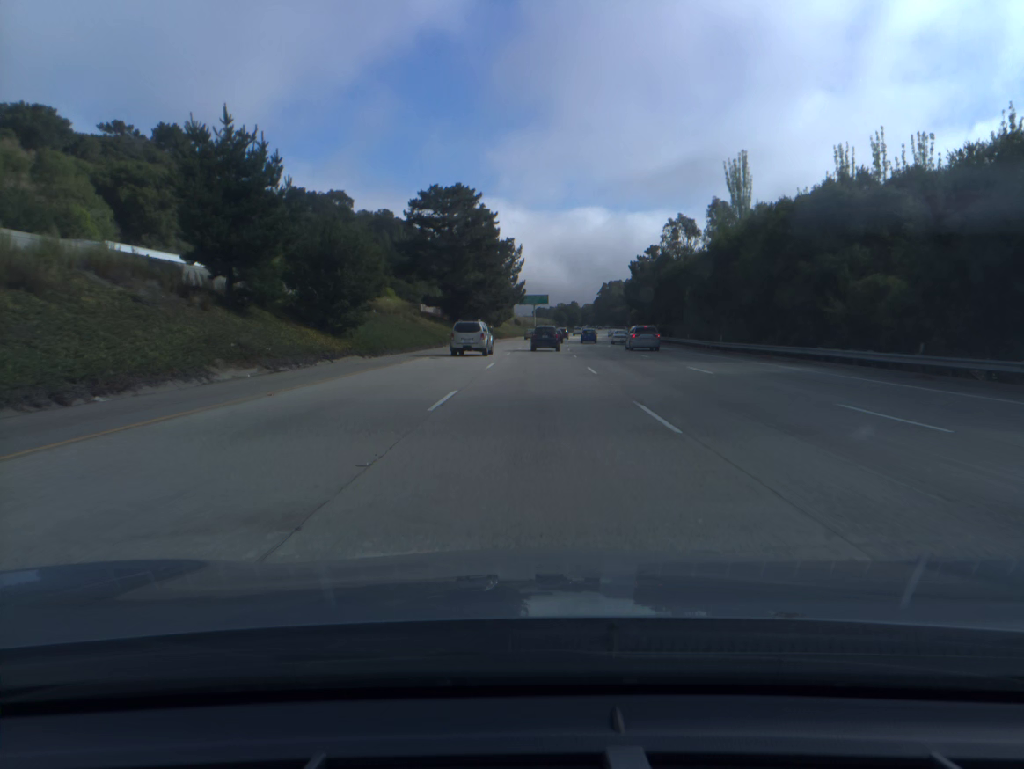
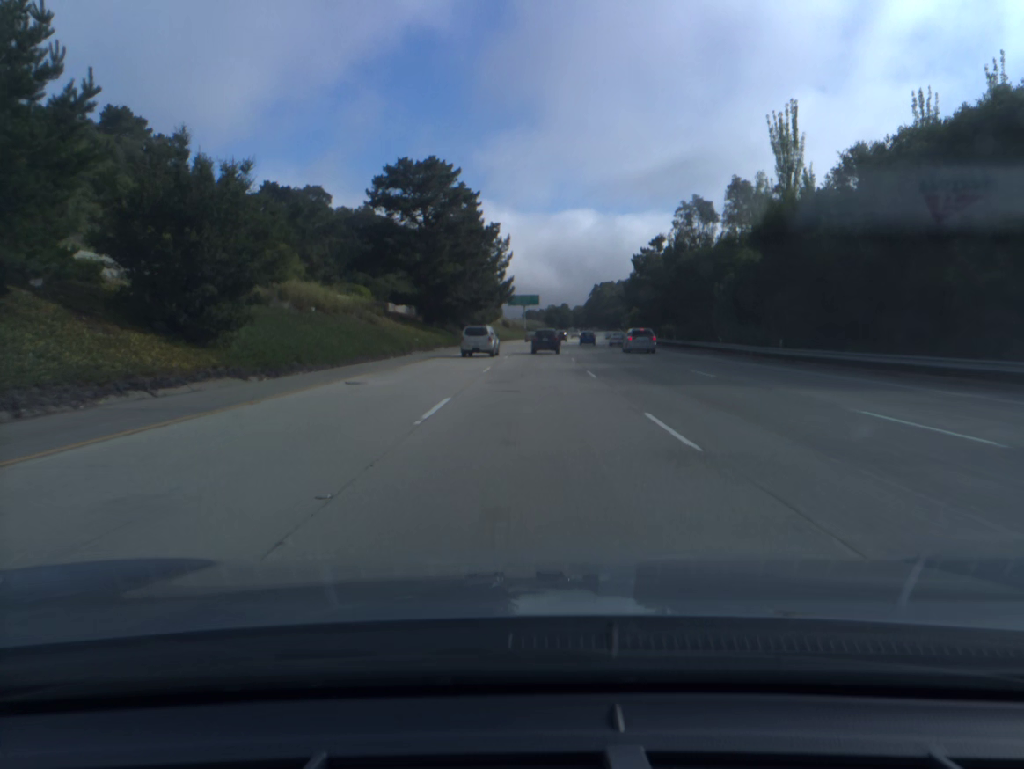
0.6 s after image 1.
(+0.1, +15.7) m; +1°
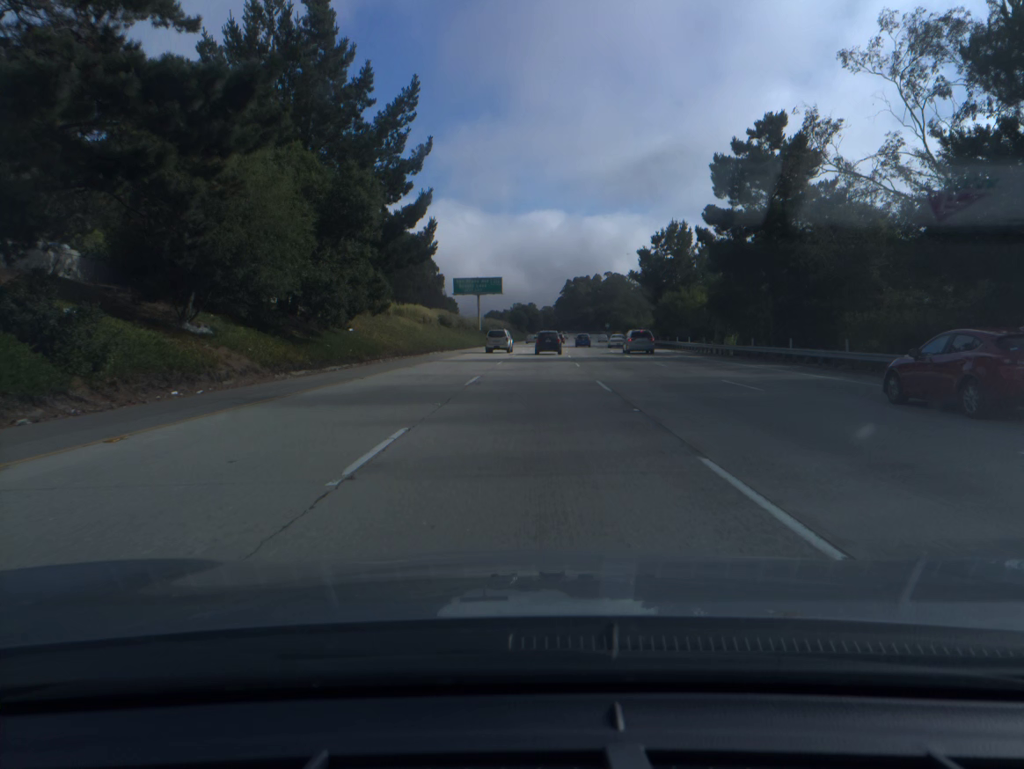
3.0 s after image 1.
(+1.4, +63.0) m; +3°
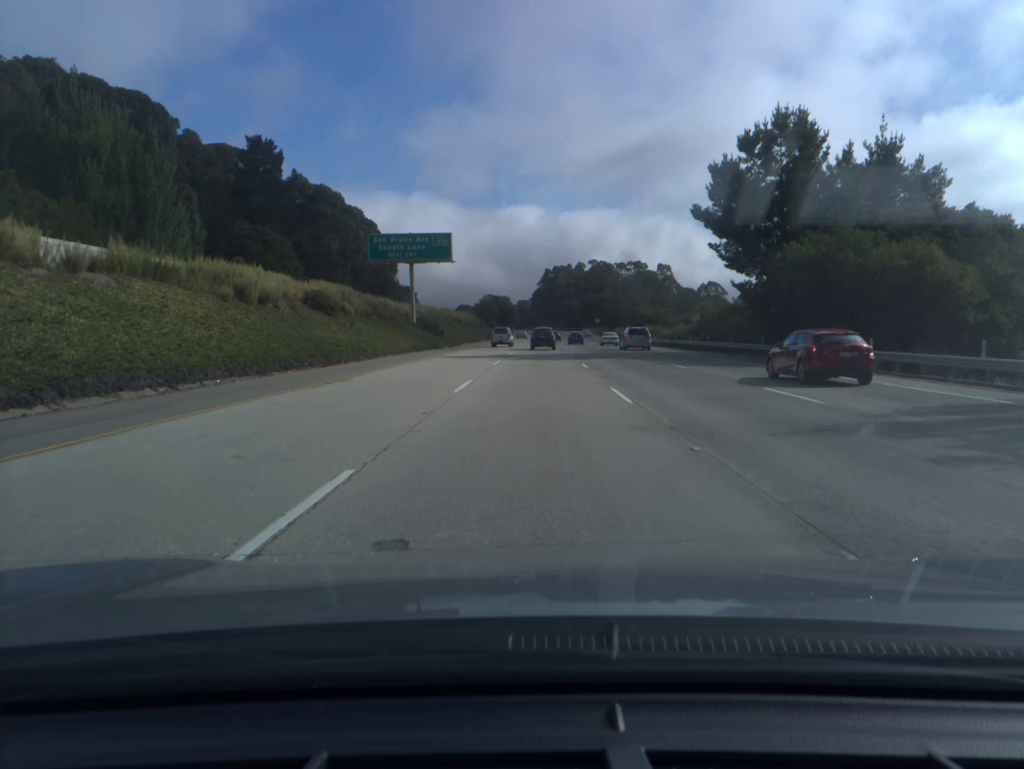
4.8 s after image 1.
(+0.8, +48.0) m; +2°
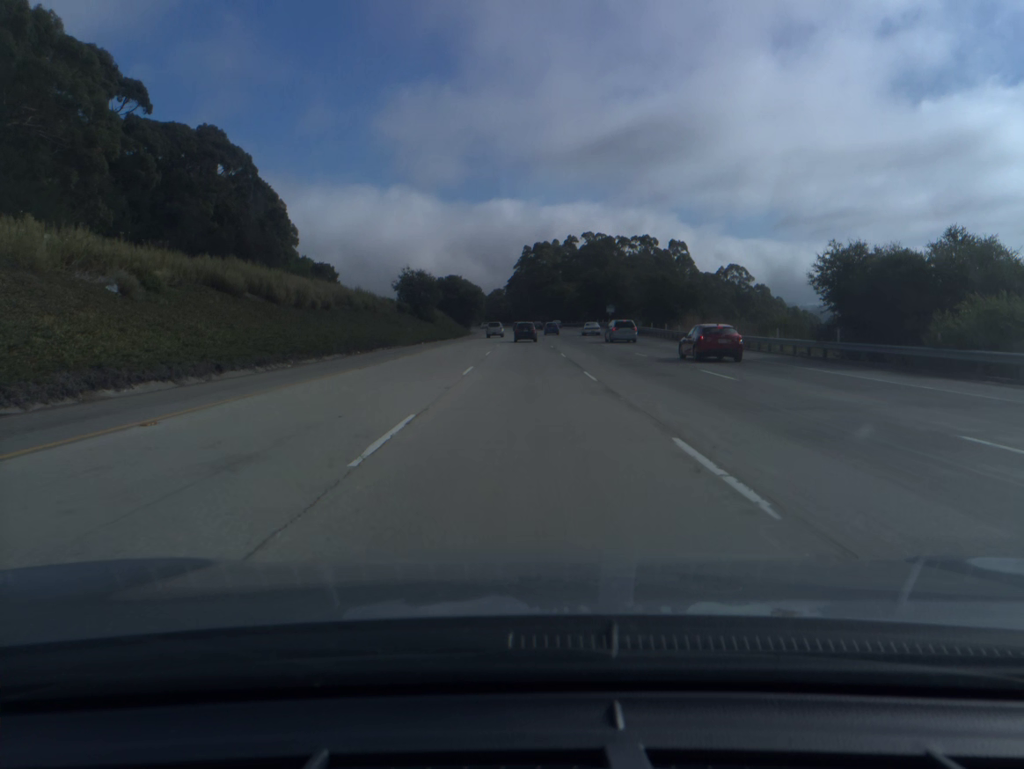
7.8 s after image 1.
(+1.8, +82.2) m; +2°
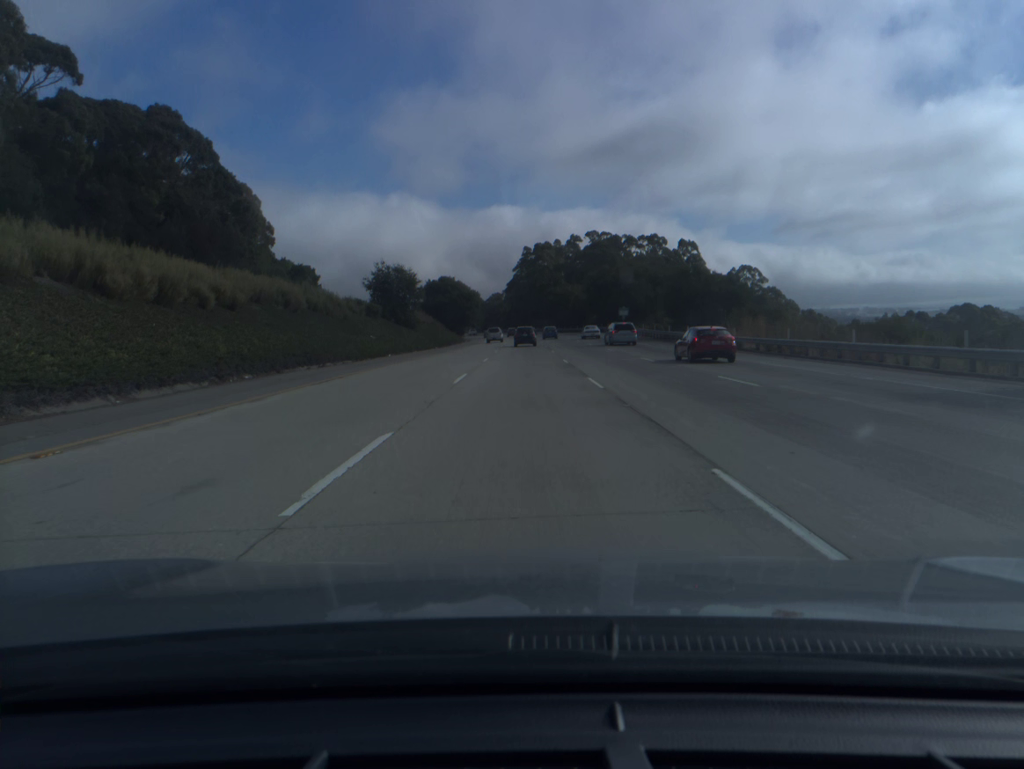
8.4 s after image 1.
(0.0, +16.8) m; 0°
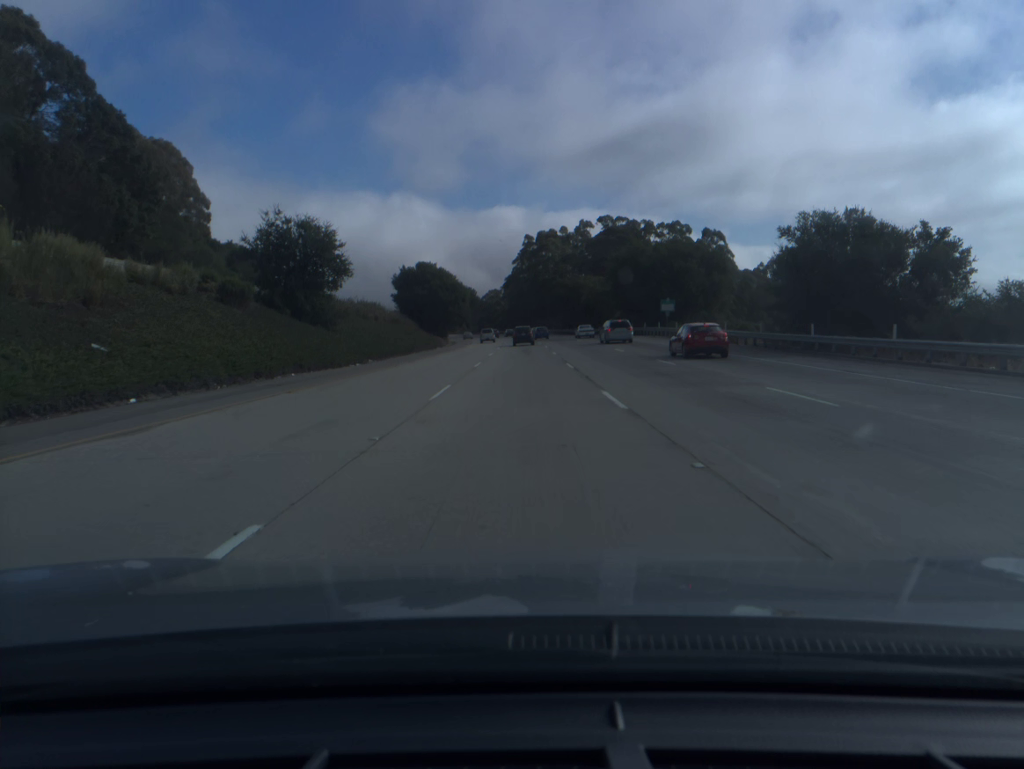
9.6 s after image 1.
(0.0, +34.0) m; 0°
